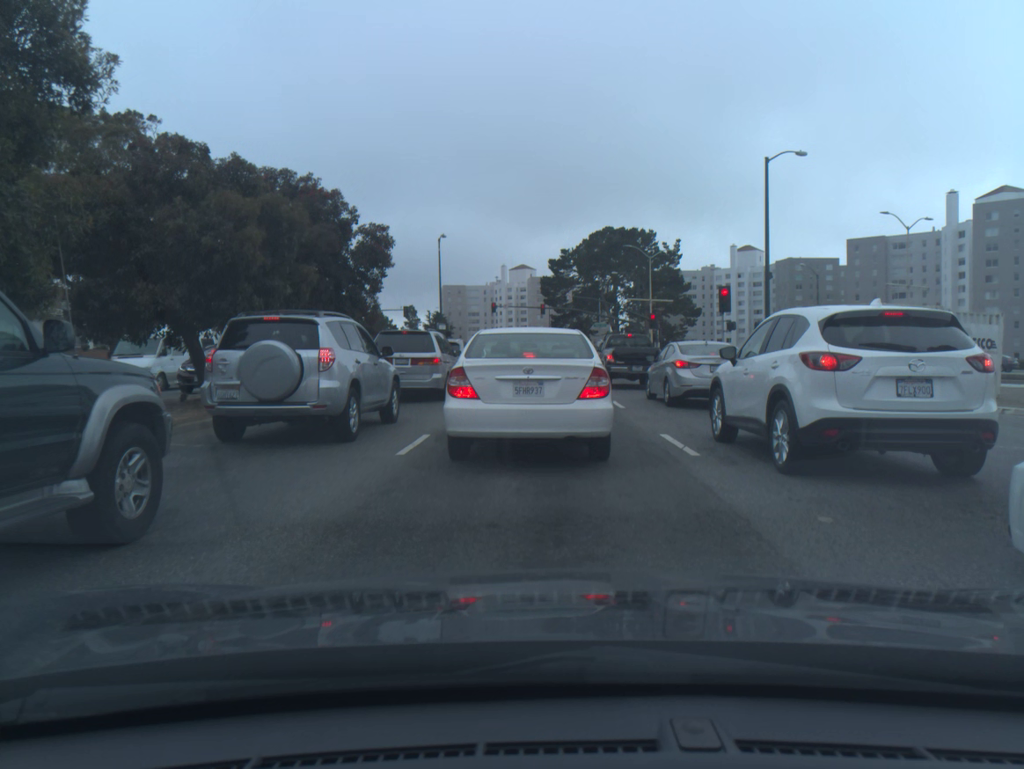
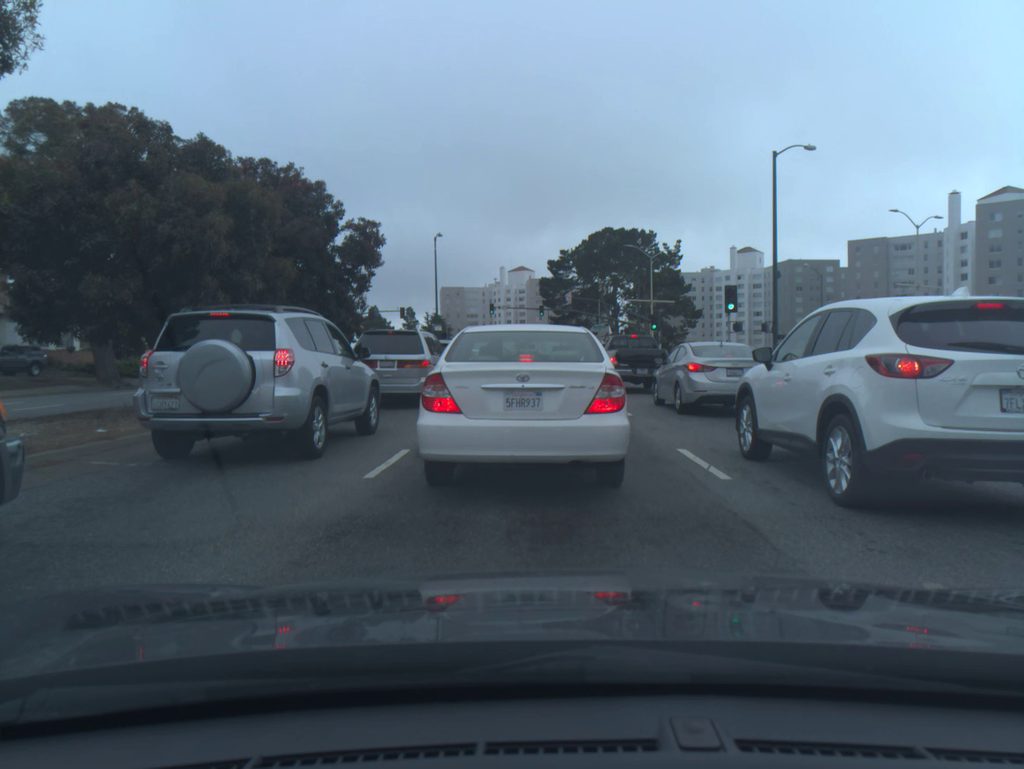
(0.0, +1.6) m; 0°
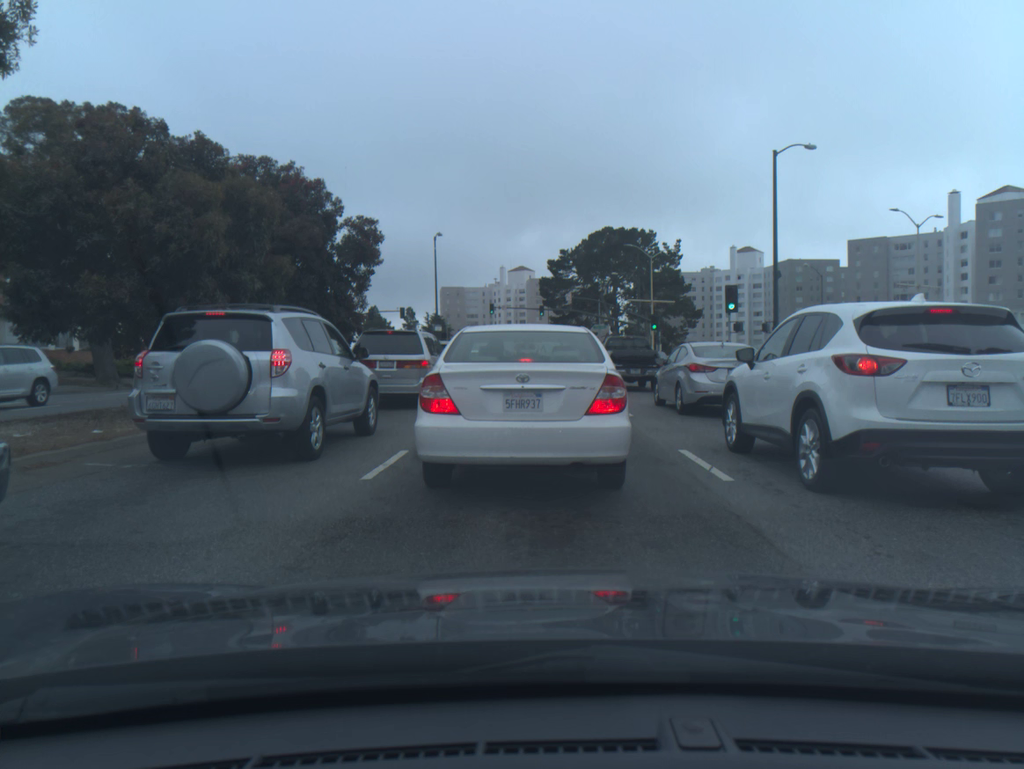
(0.0, +0.1) m; 0°
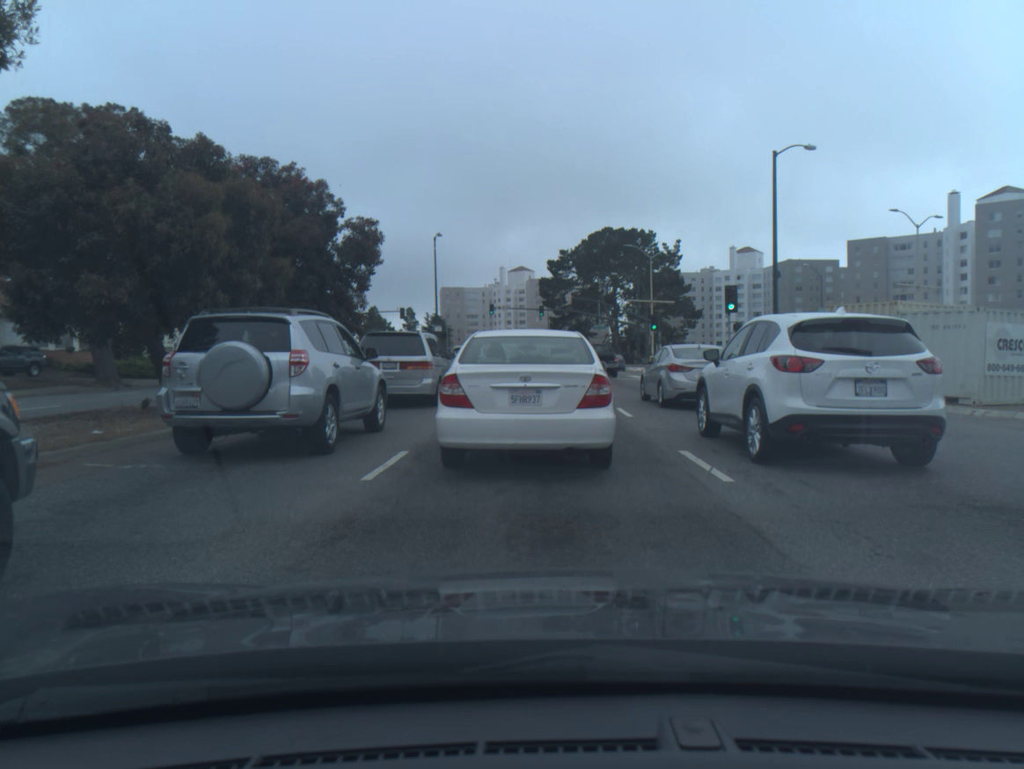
(0.0, 0.0) m; 0°
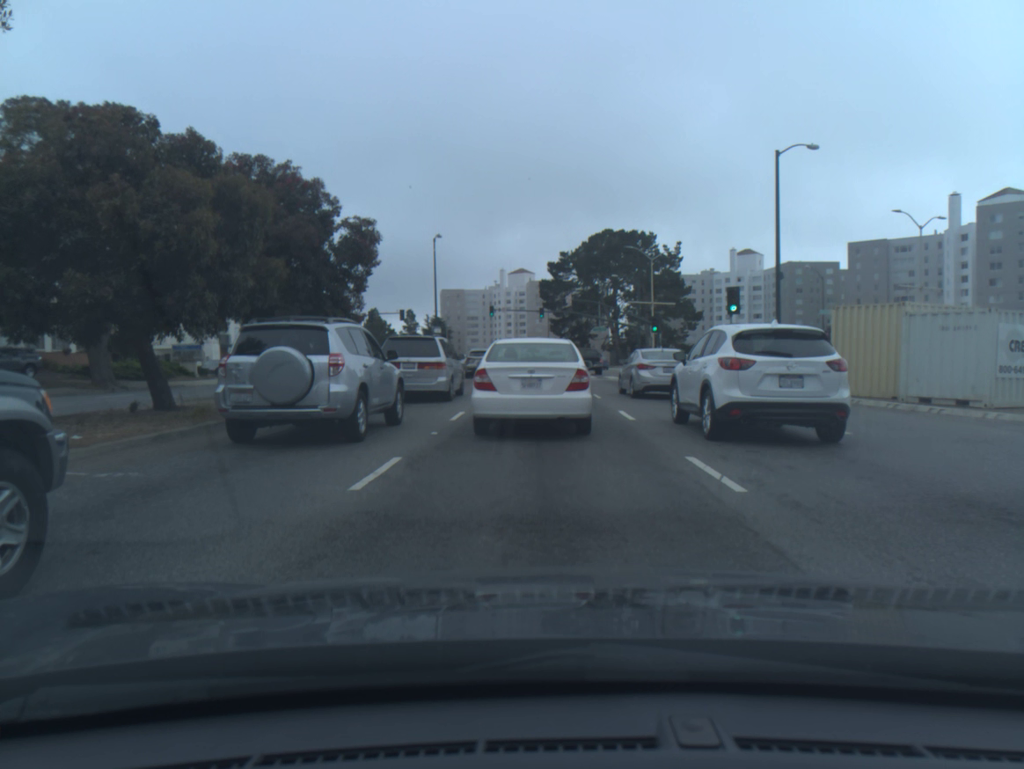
(0.0, +0.5) m; 0°
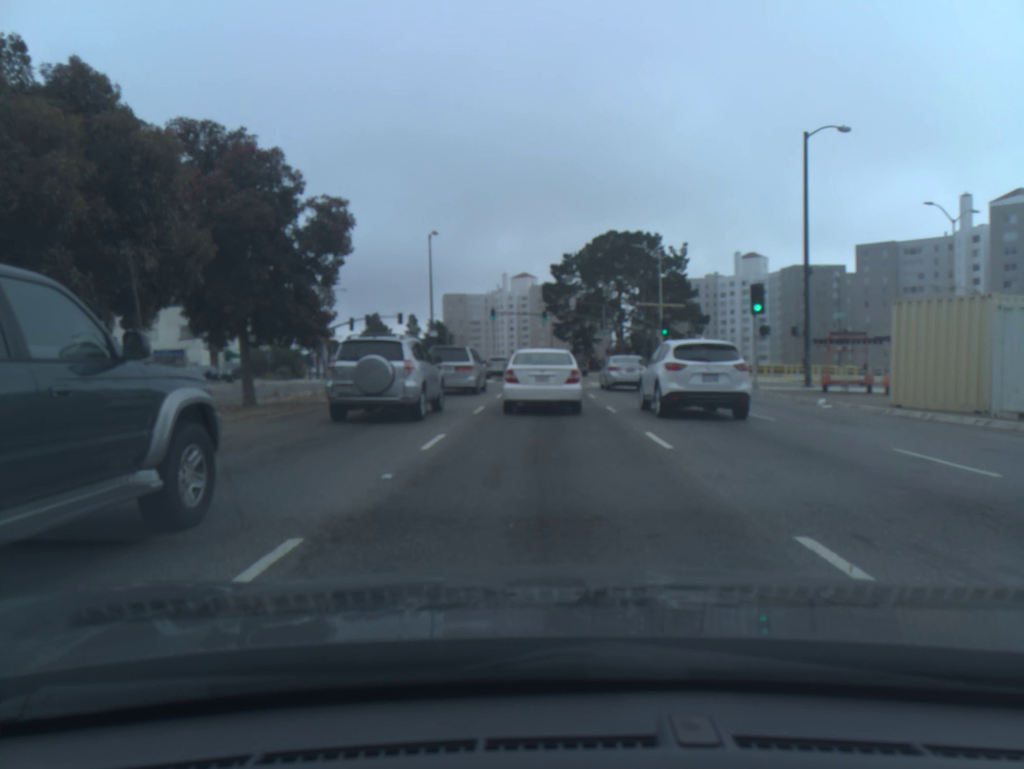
(0.0, +3.7) m; 0°
